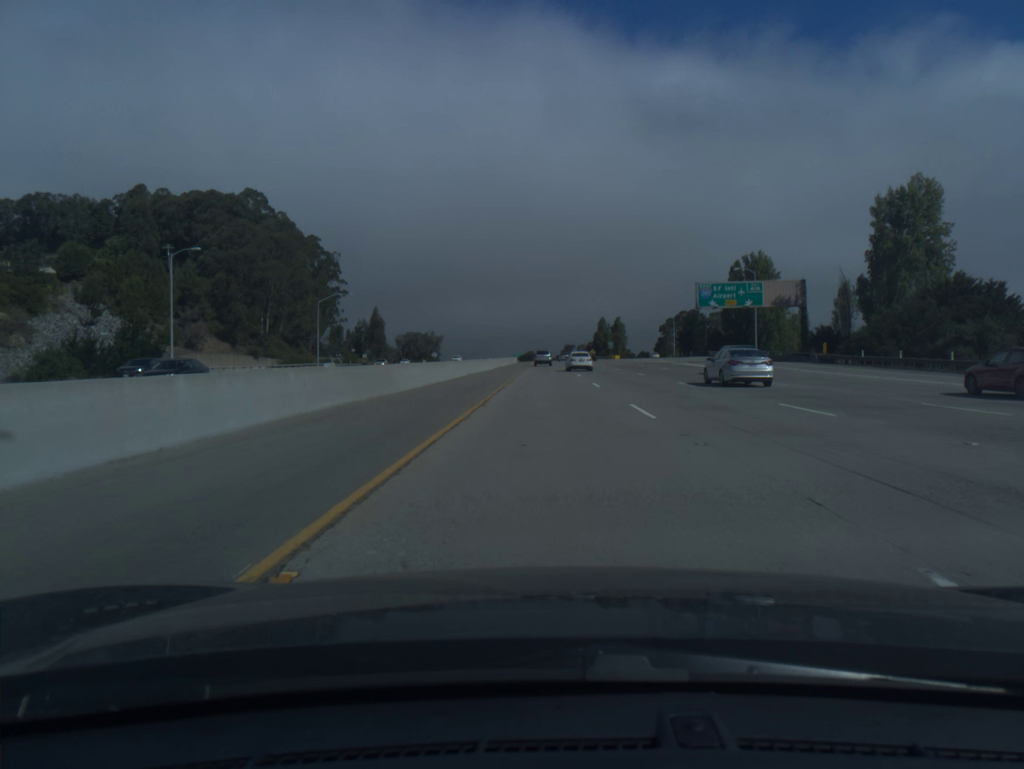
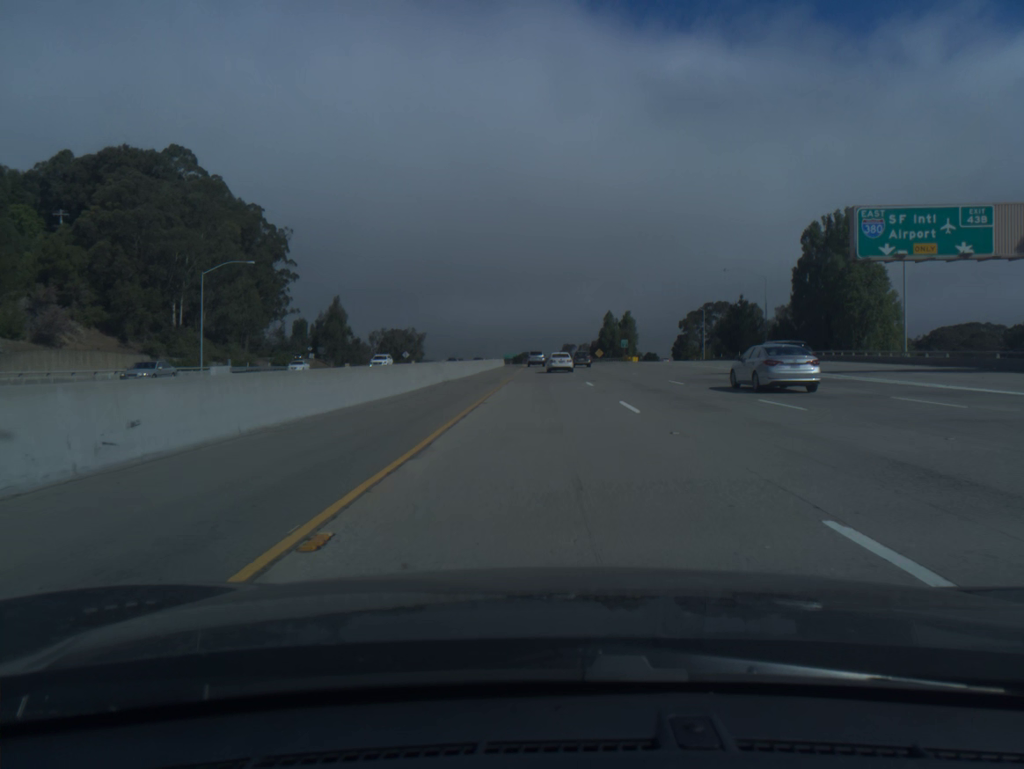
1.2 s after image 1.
(+0.1, +42.6) m; 0°
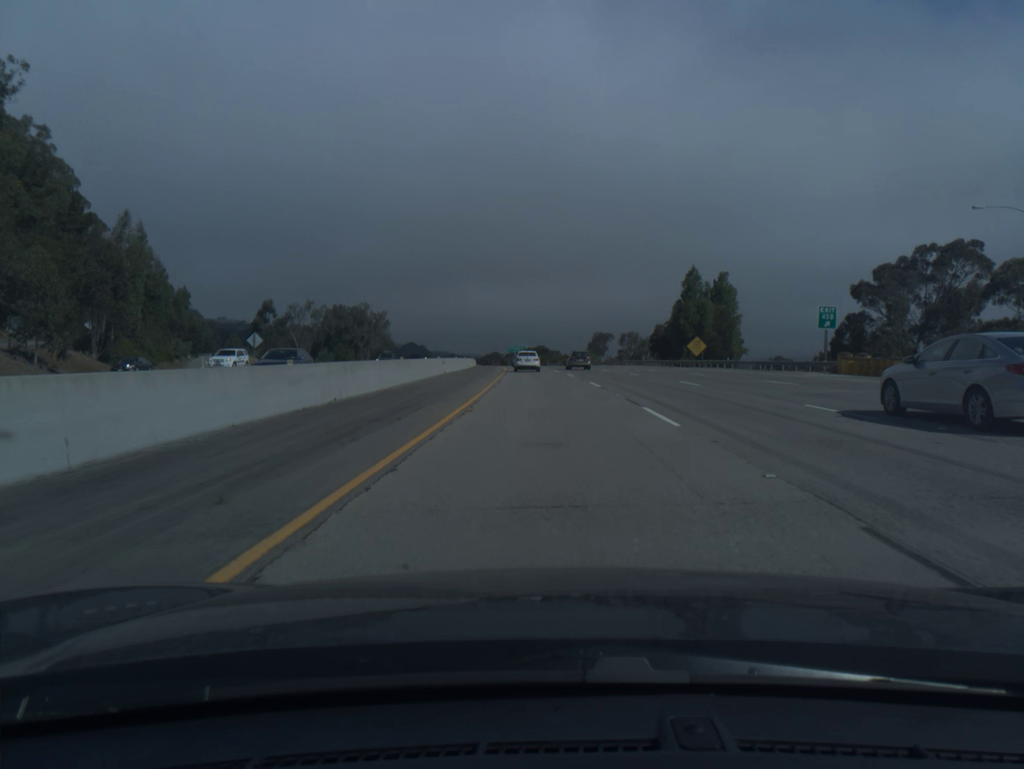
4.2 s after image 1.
(-0.5, +106.1) m; -1°
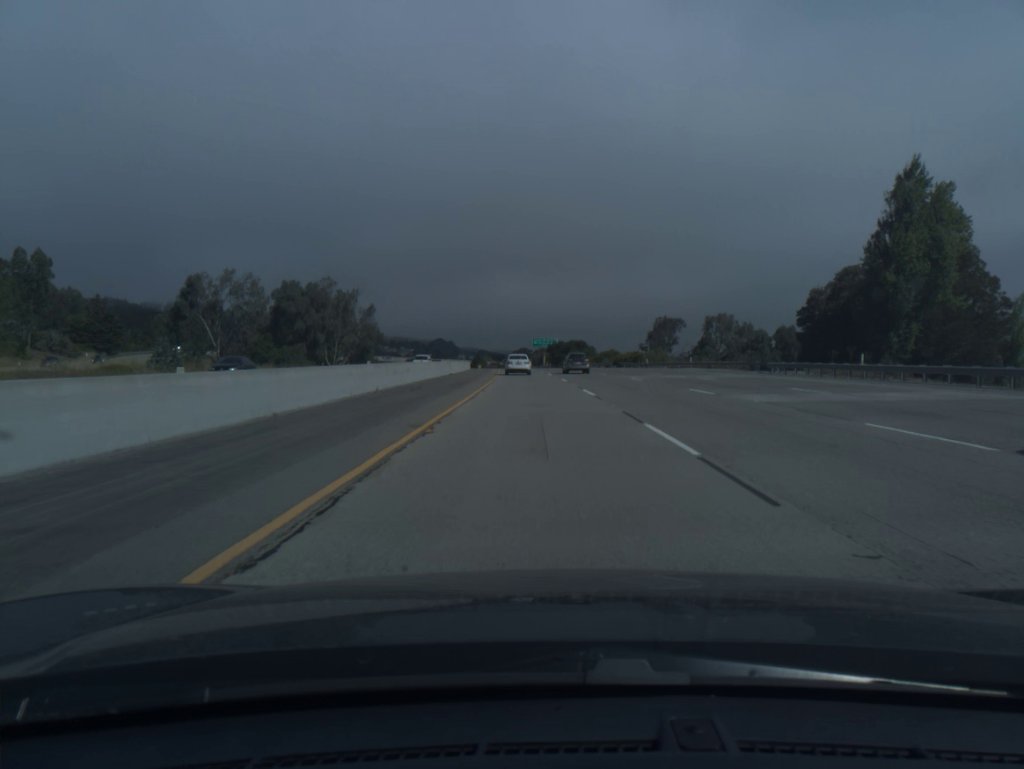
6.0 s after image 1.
(-1.0, +62.0) m; -2°
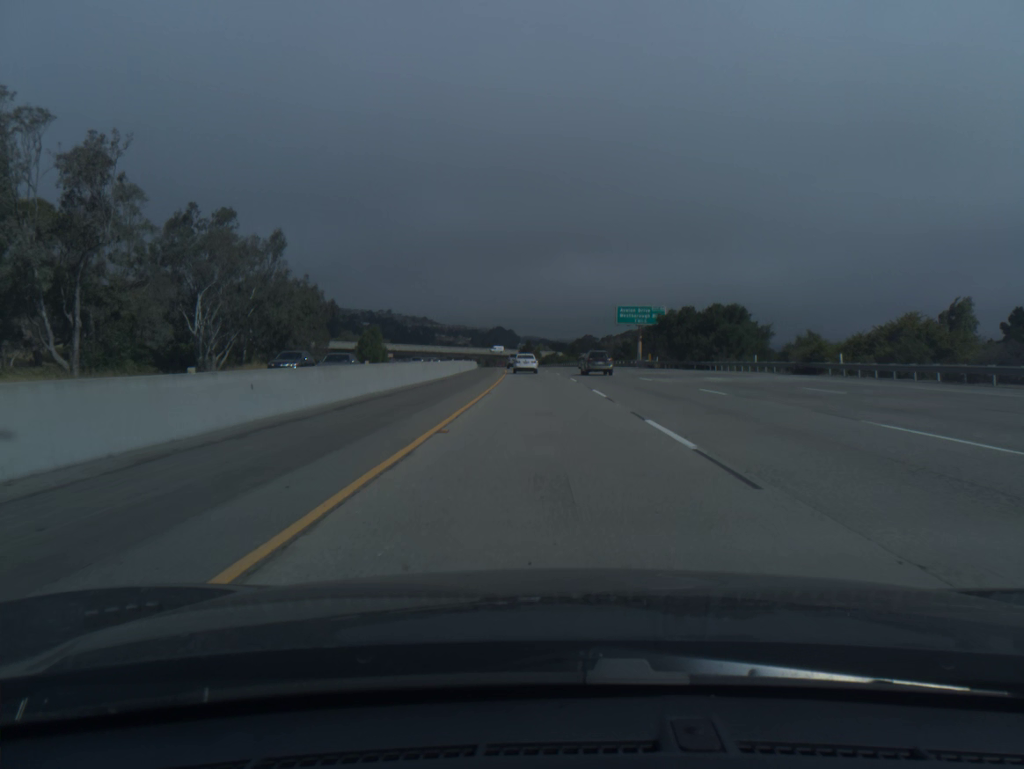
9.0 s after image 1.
(-4.3, +102.0) m; -5°
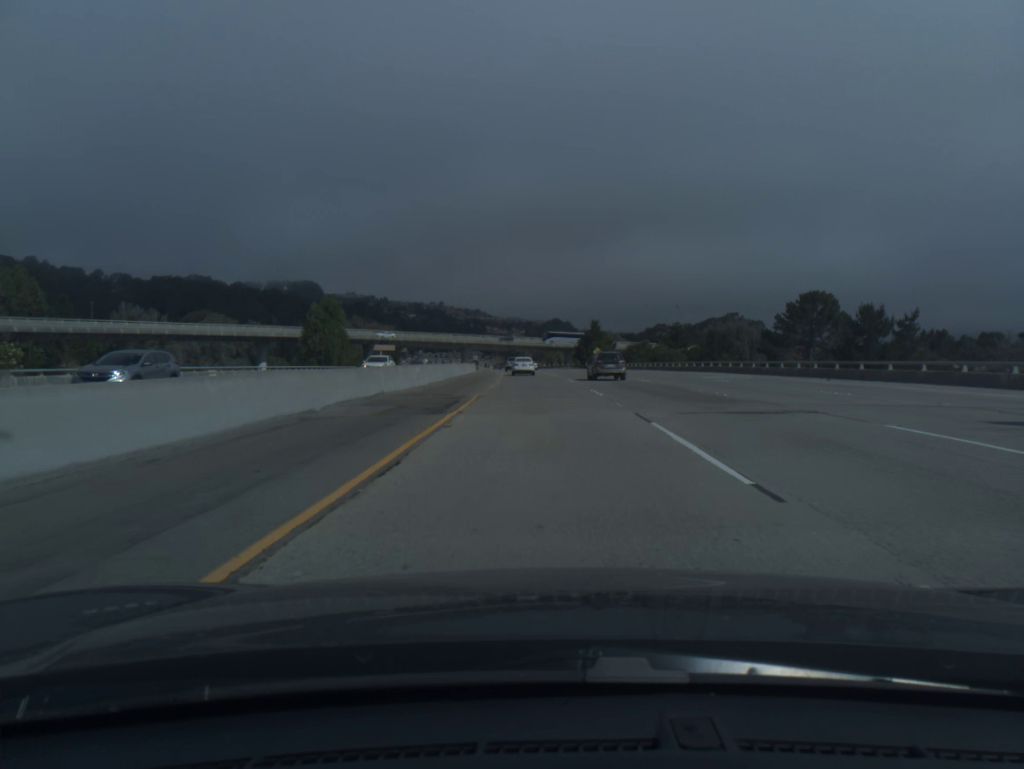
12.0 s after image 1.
(-3.4, +101.6) m; -4°
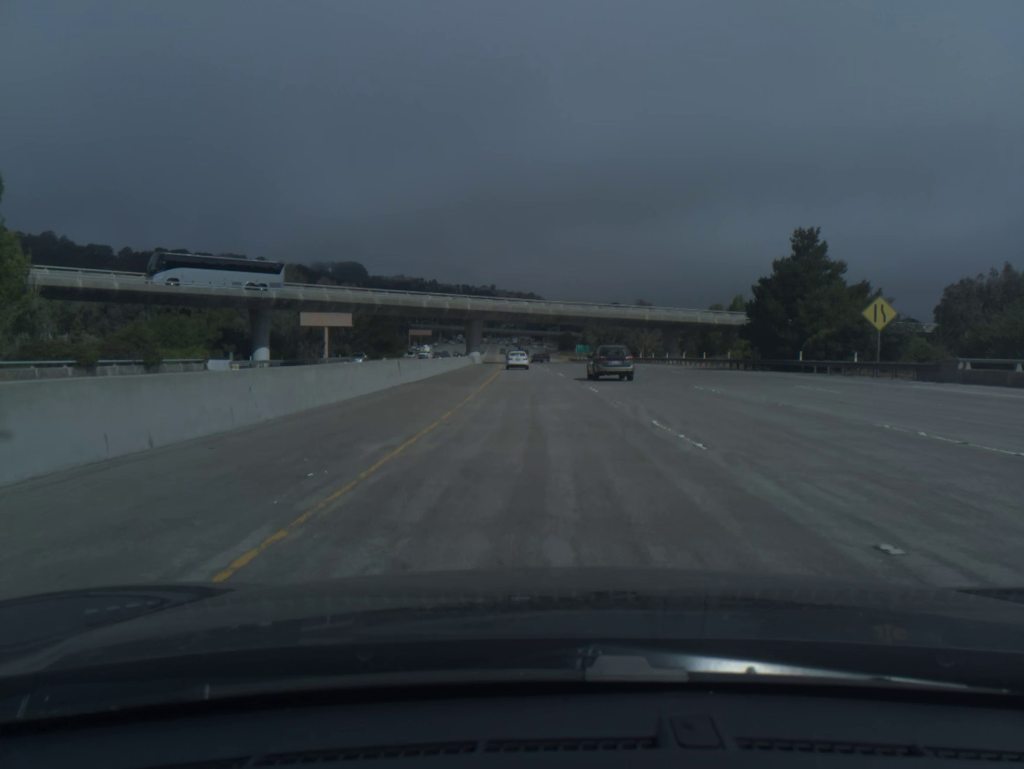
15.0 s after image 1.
(-3.6, +101.9) m; -4°
